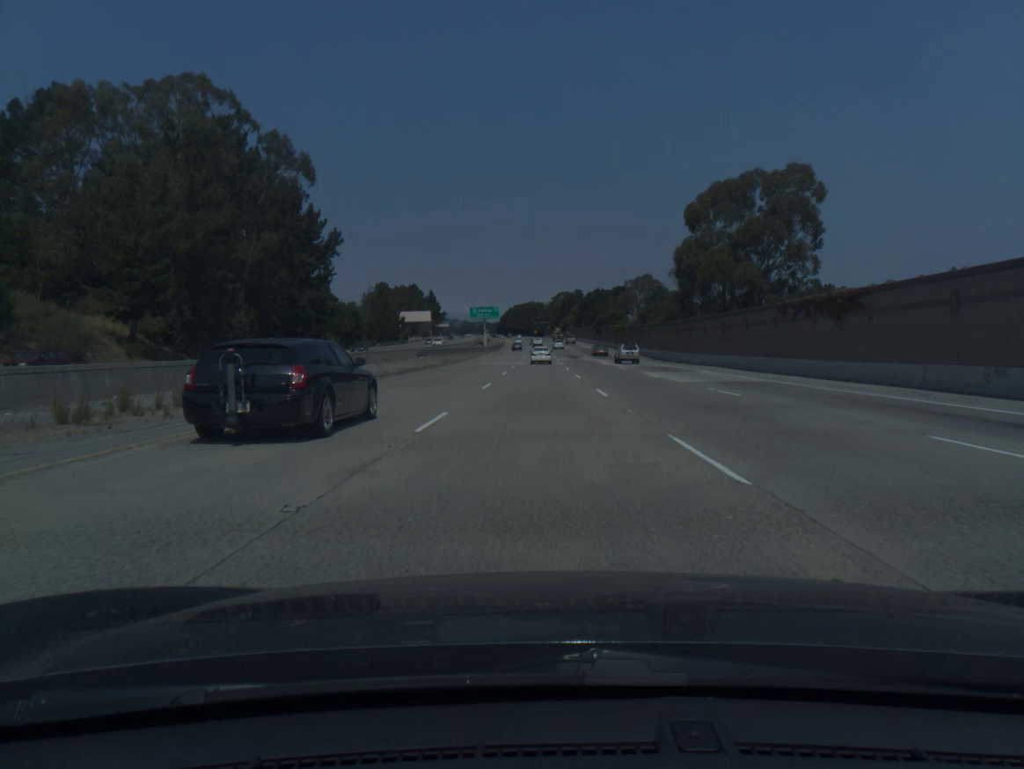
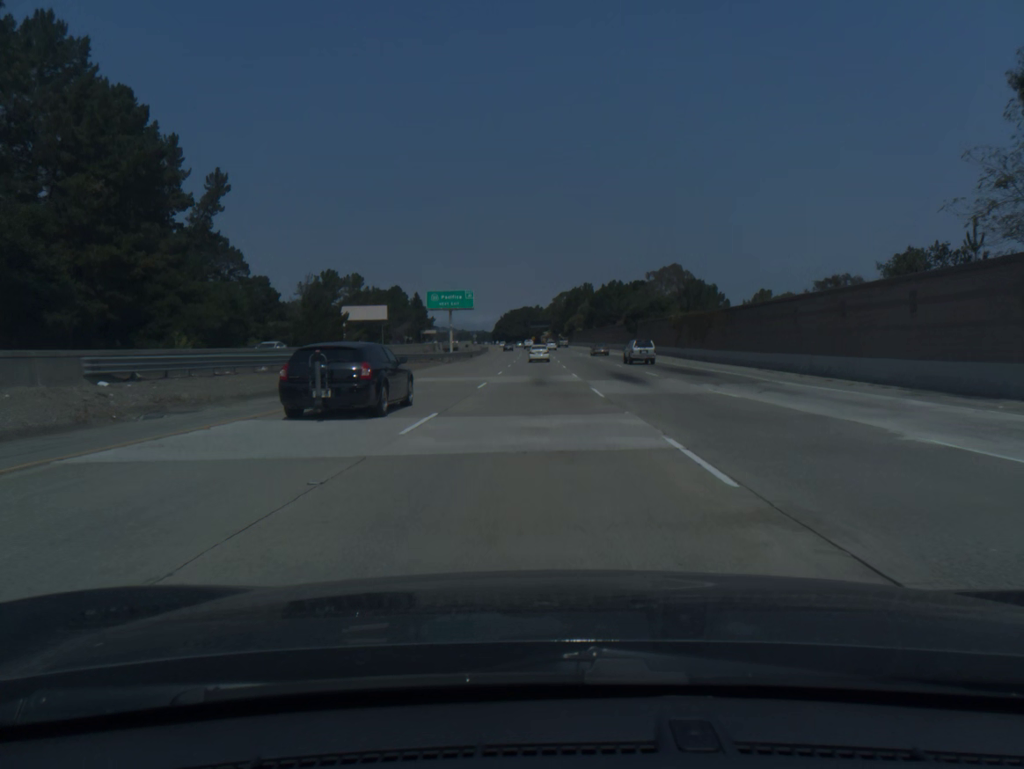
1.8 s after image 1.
(+0.1, +58.5) m; 0°
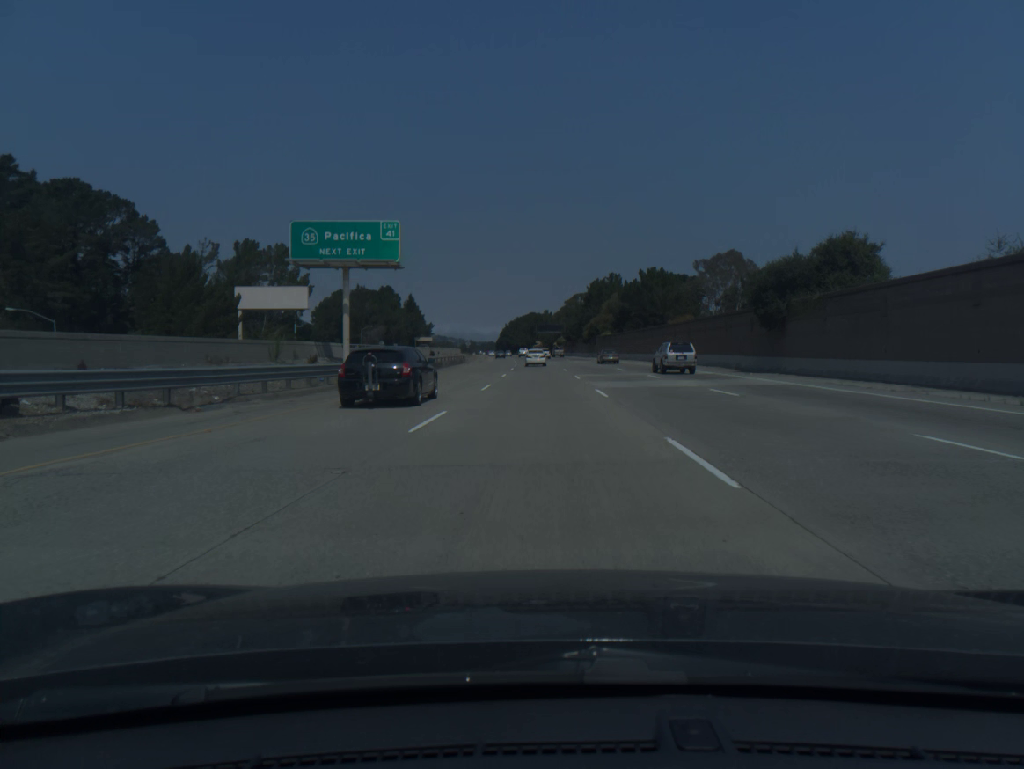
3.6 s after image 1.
(-0.1, +58.3) m; -1°
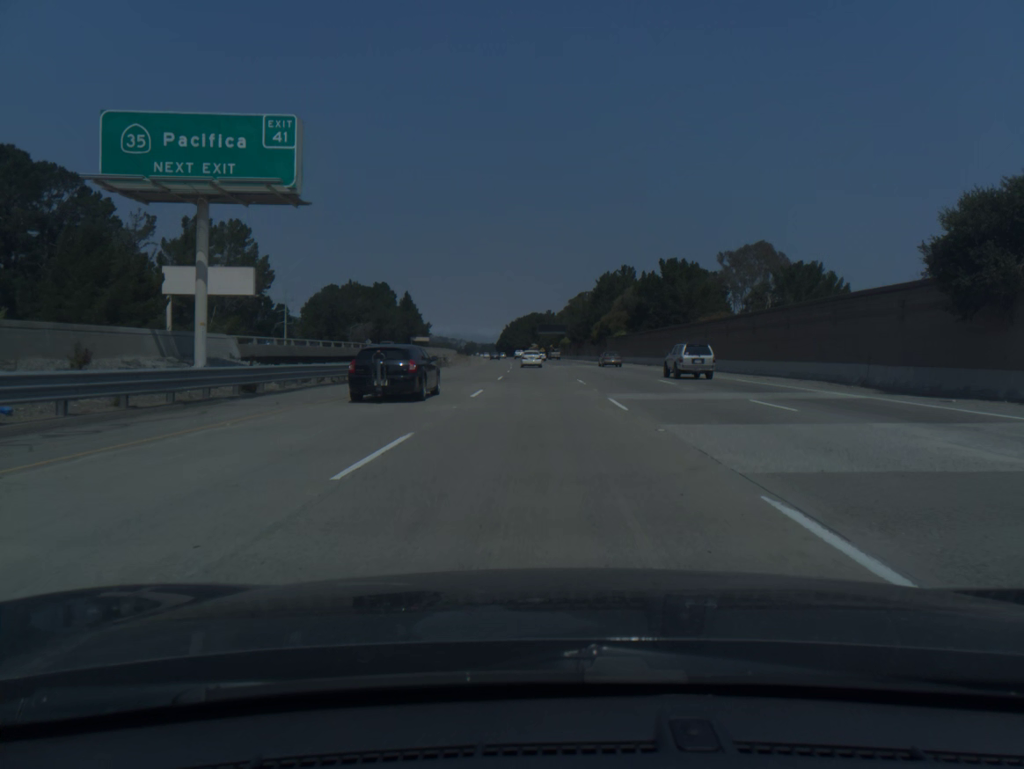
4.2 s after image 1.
(0.0, +19.4) m; 0°
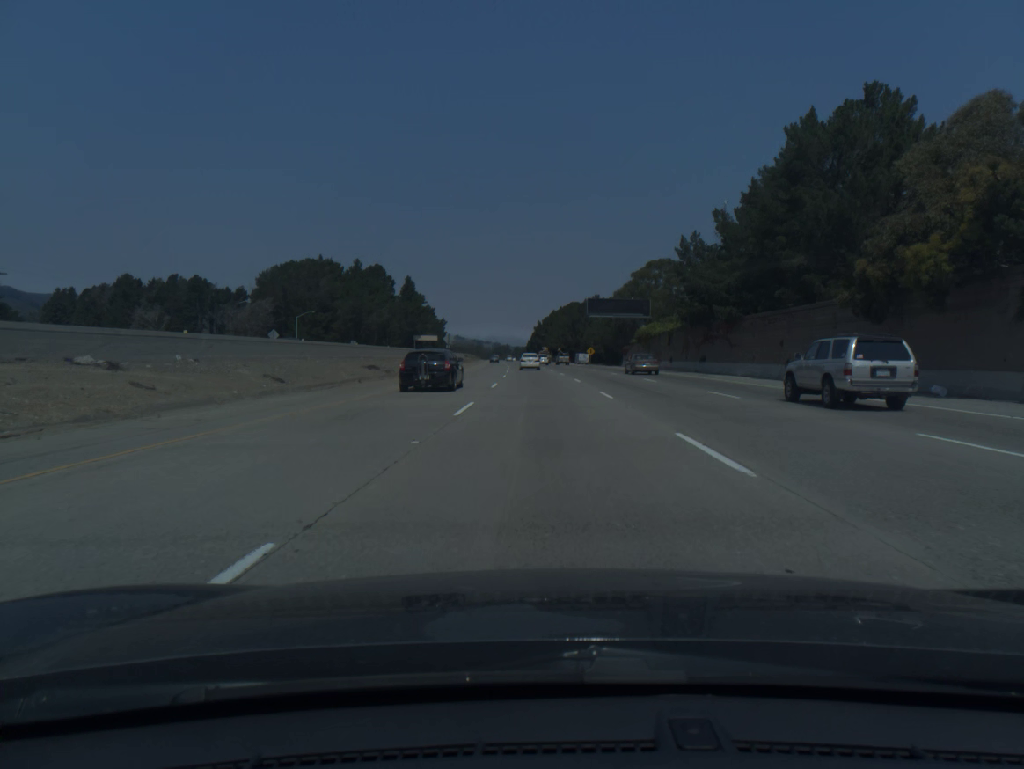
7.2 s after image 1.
(-1.7, +96.6) m; -3°
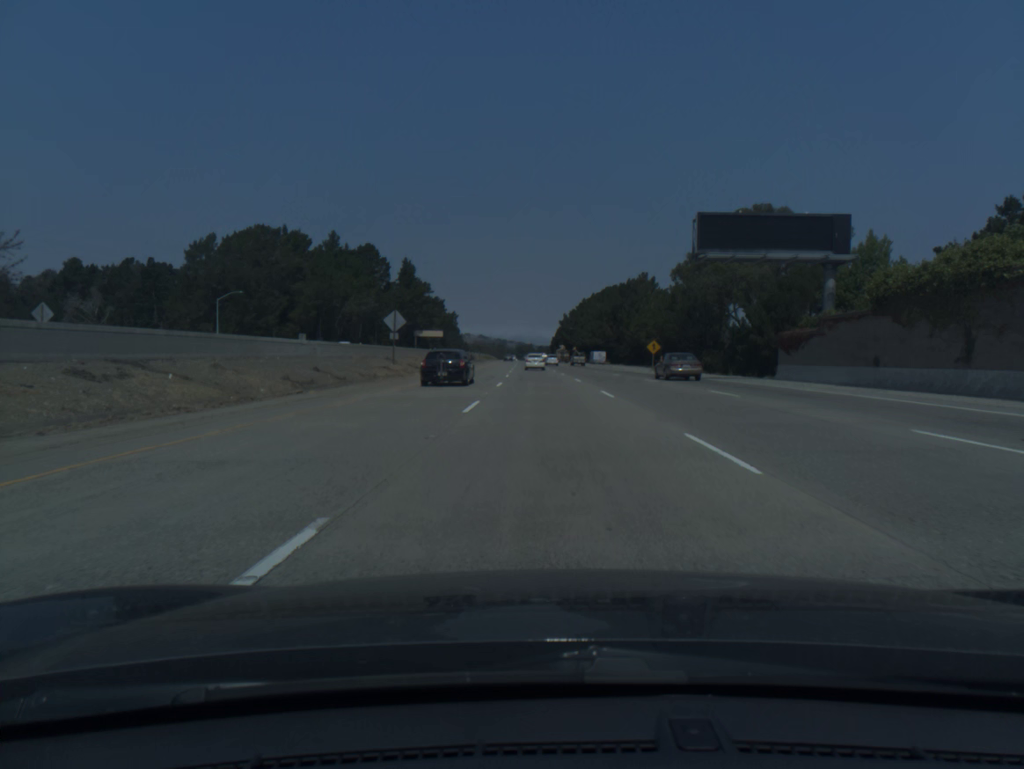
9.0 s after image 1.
(-0.9, +58.0) m; -2°
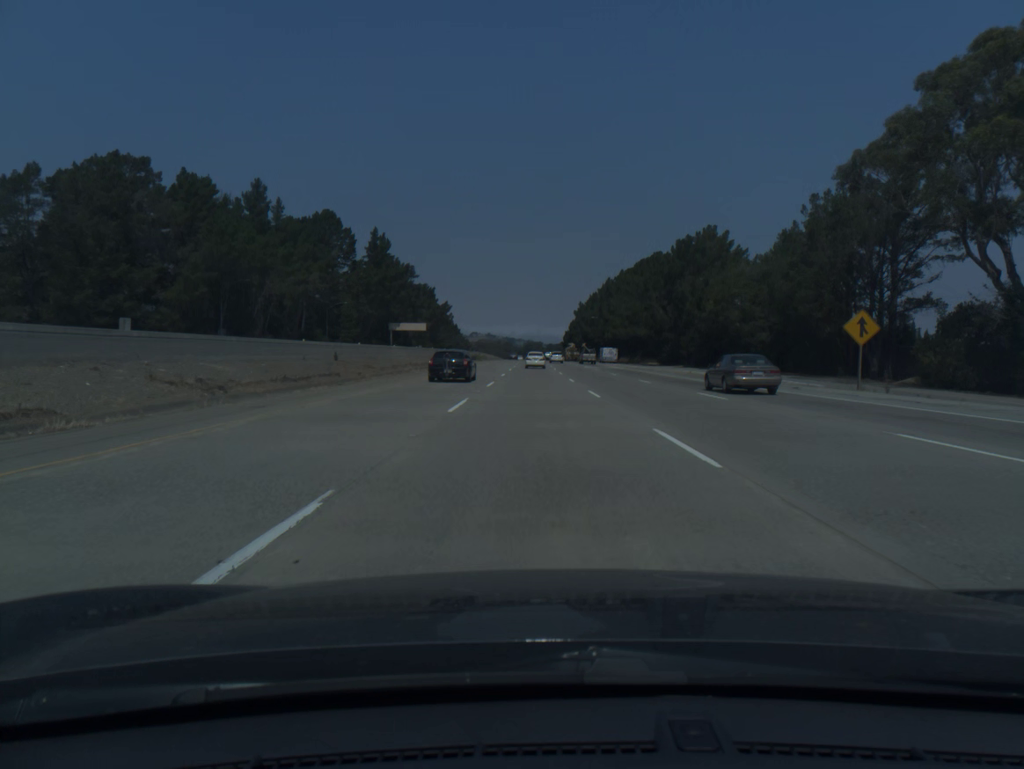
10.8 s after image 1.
(-0.6, +58.1) m; -1°
